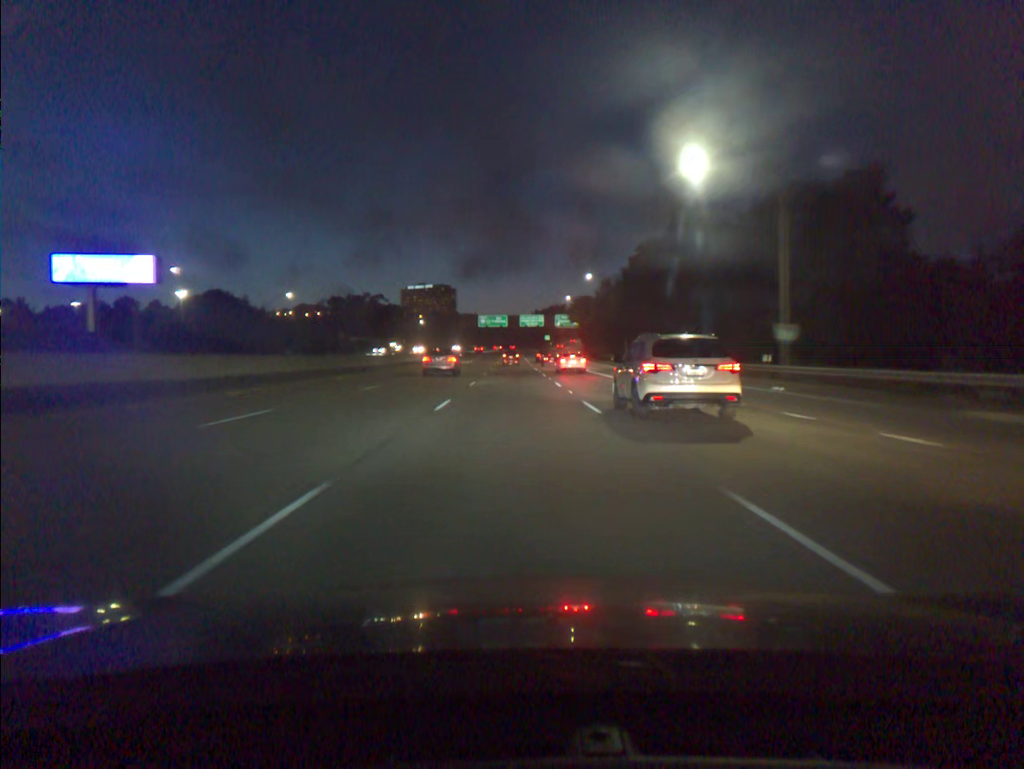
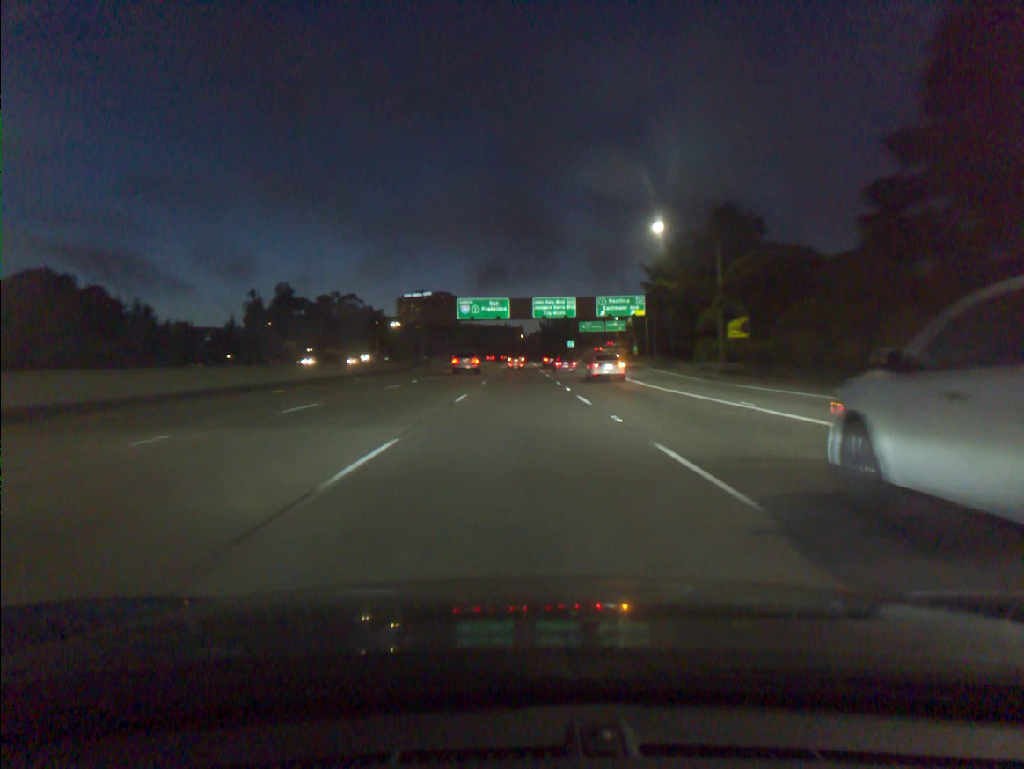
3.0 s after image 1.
(-0.6, +83.5) m; -1°
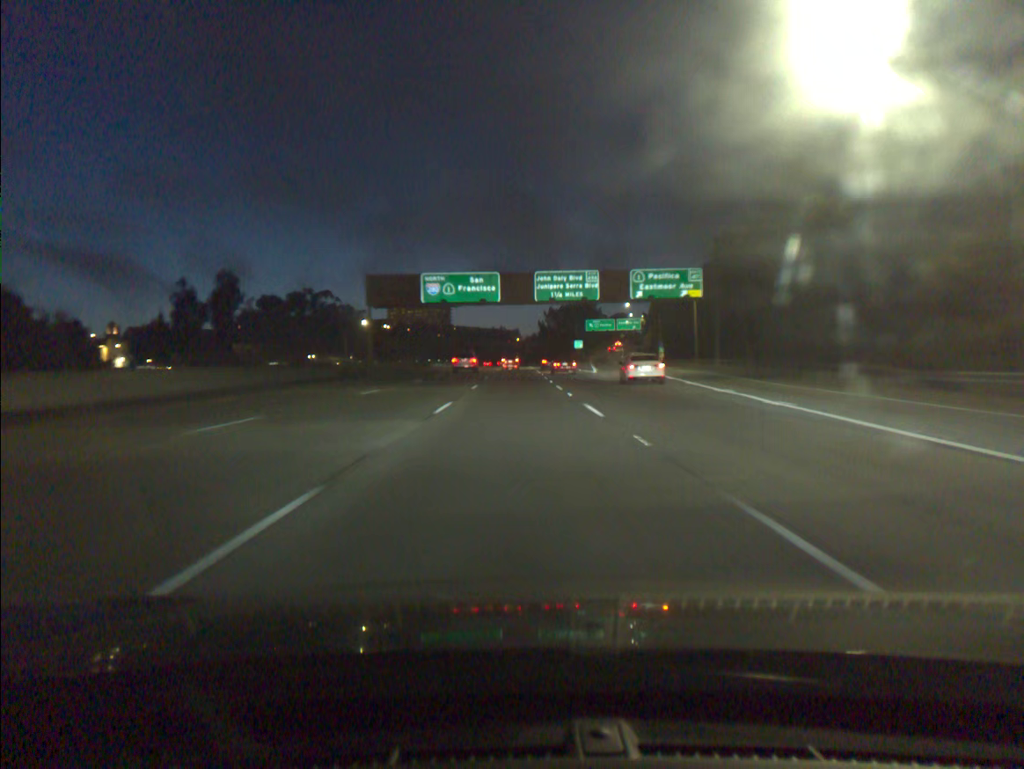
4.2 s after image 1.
(+0.1, +33.8) m; 0°
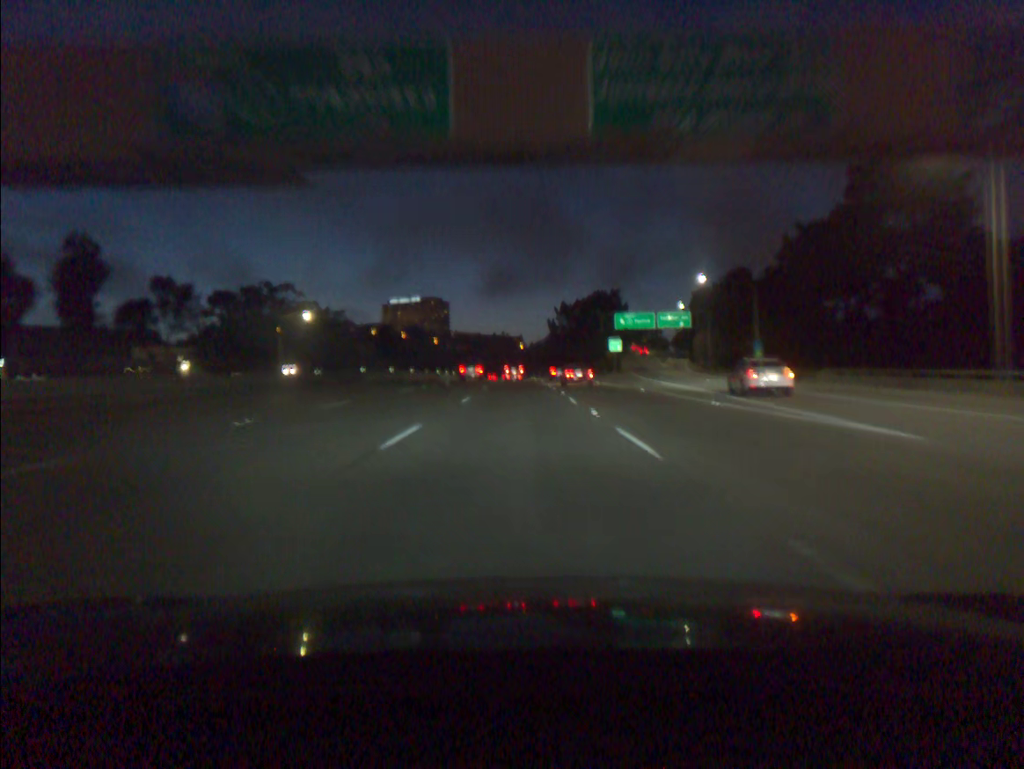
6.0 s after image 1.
(-0.1, +50.6) m; 0°
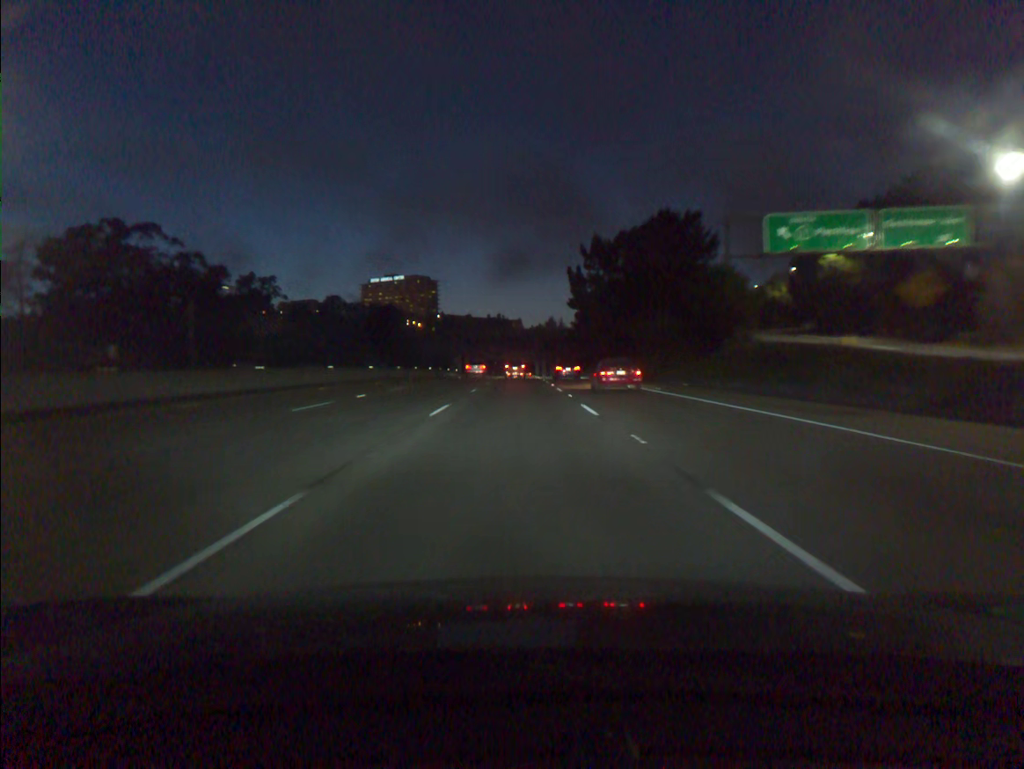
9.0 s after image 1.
(+0.2, +83.3) m; 0°
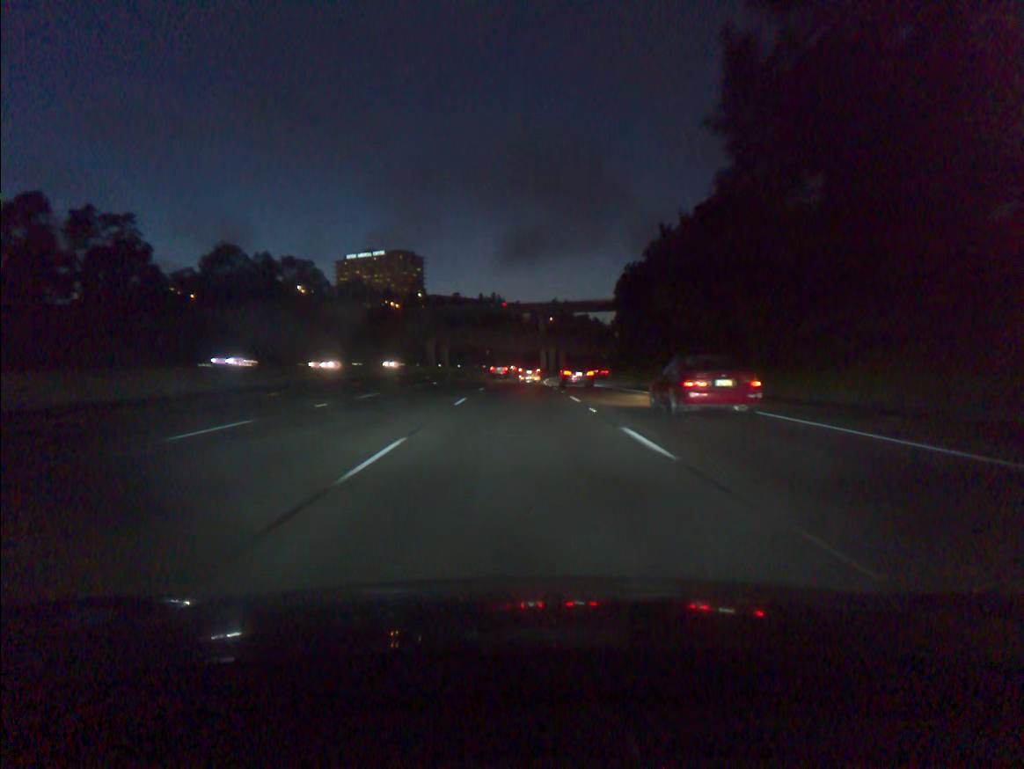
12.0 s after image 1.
(0.0, +80.6) m; 0°
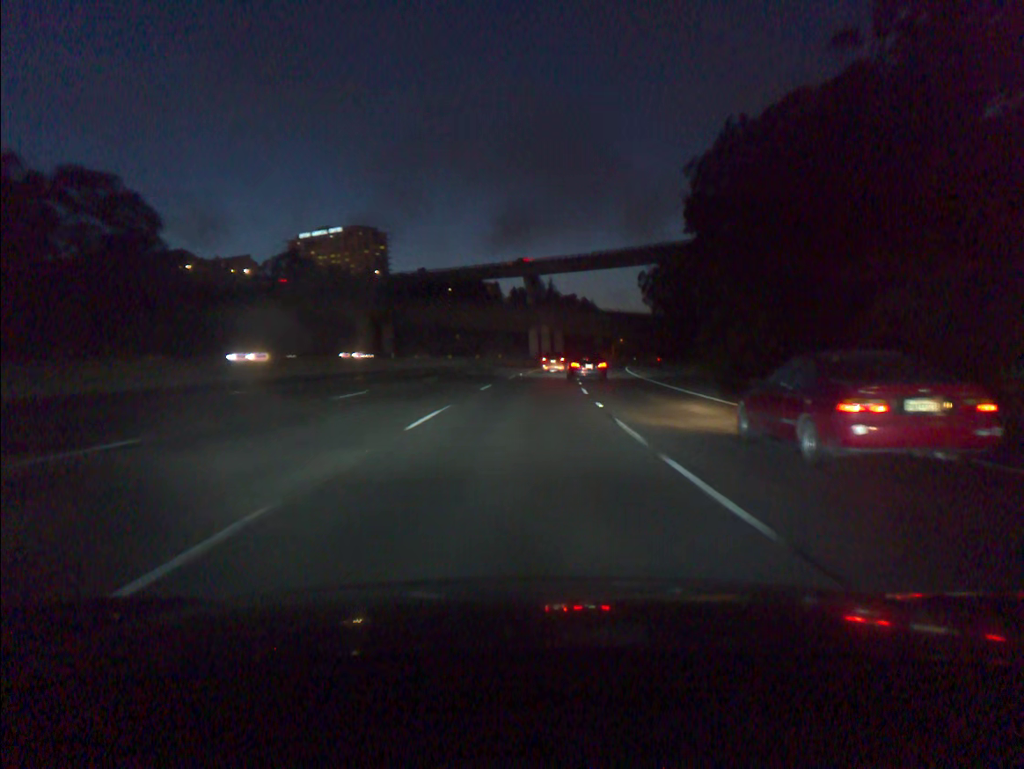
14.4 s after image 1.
(+0.3, +62.6) m; +1°
